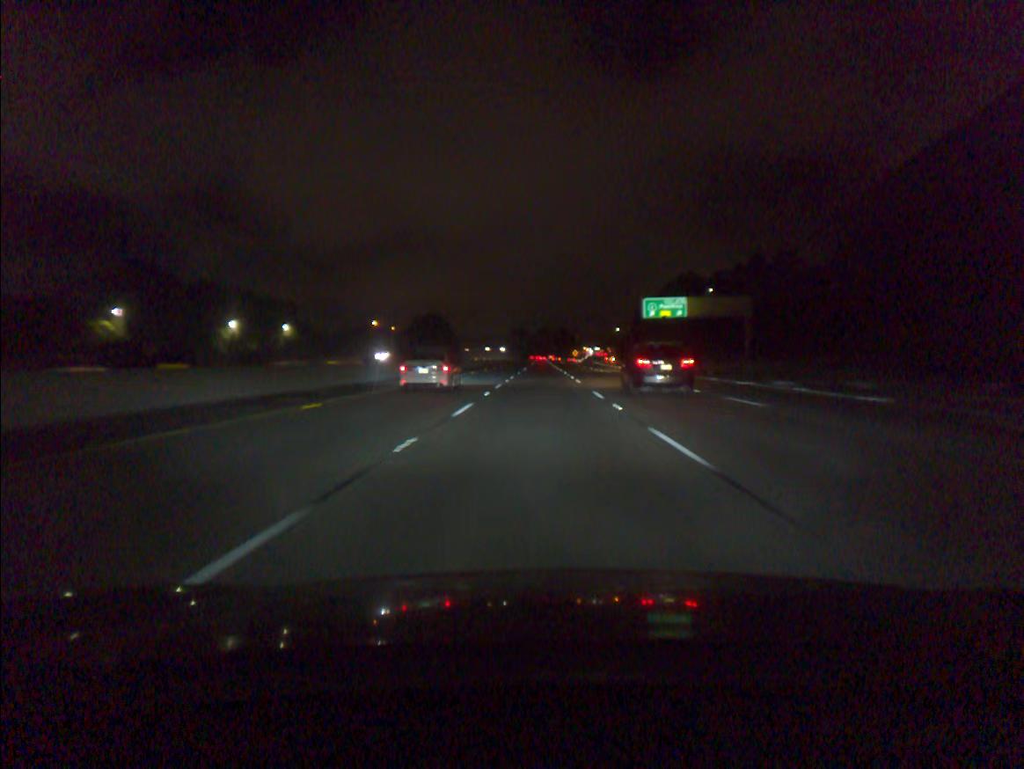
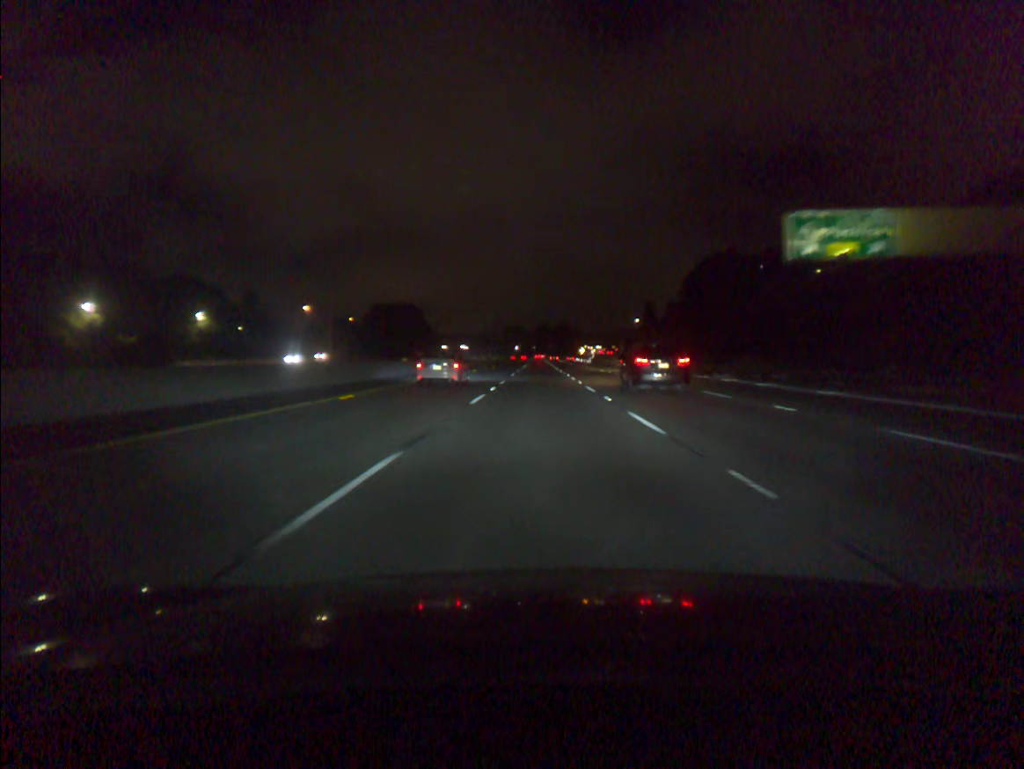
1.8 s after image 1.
(+0.1, +54.8) m; 0°
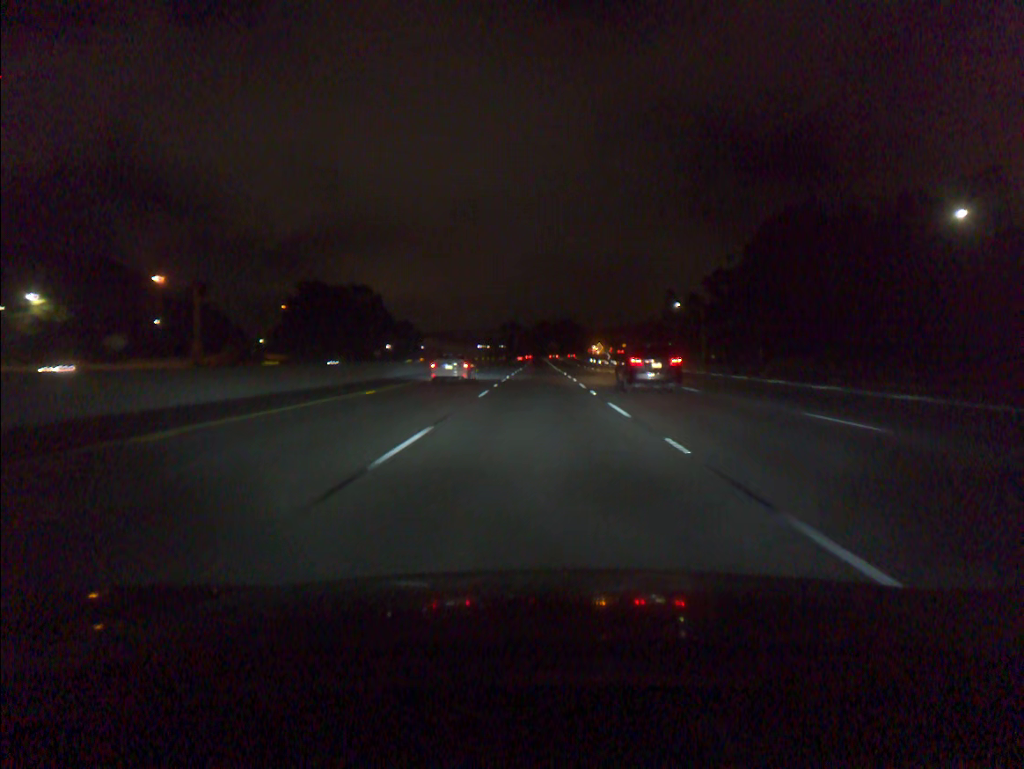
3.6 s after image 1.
(0.0, +54.9) m; 0°
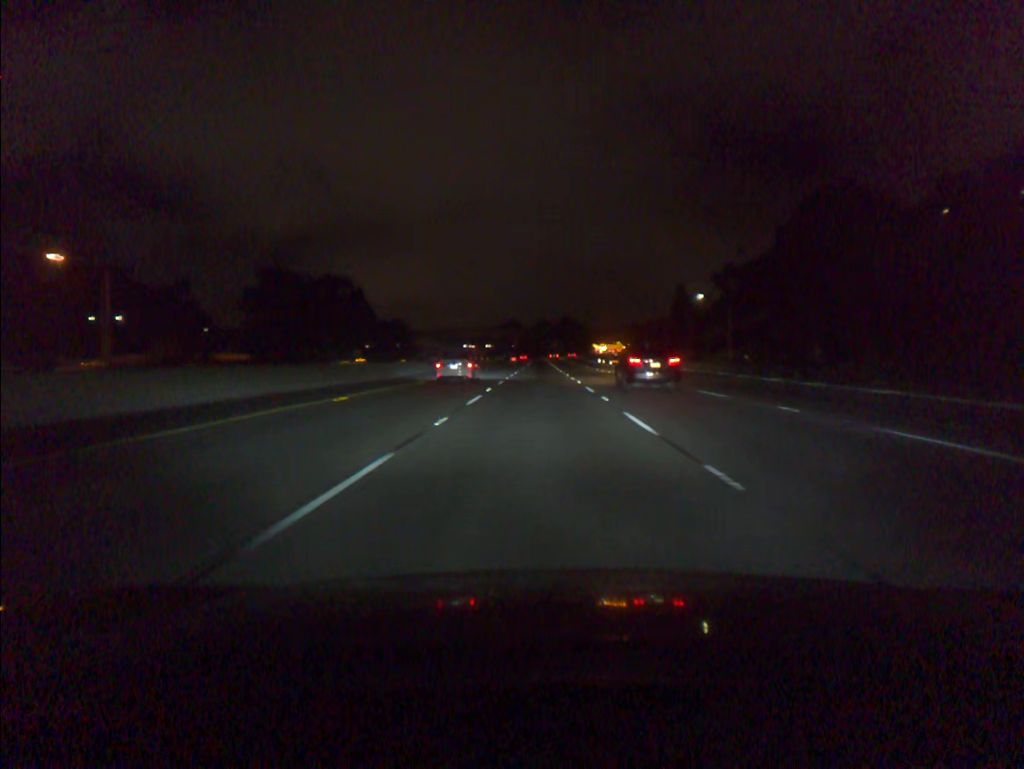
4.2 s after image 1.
(0.0, +18.3) m; 0°
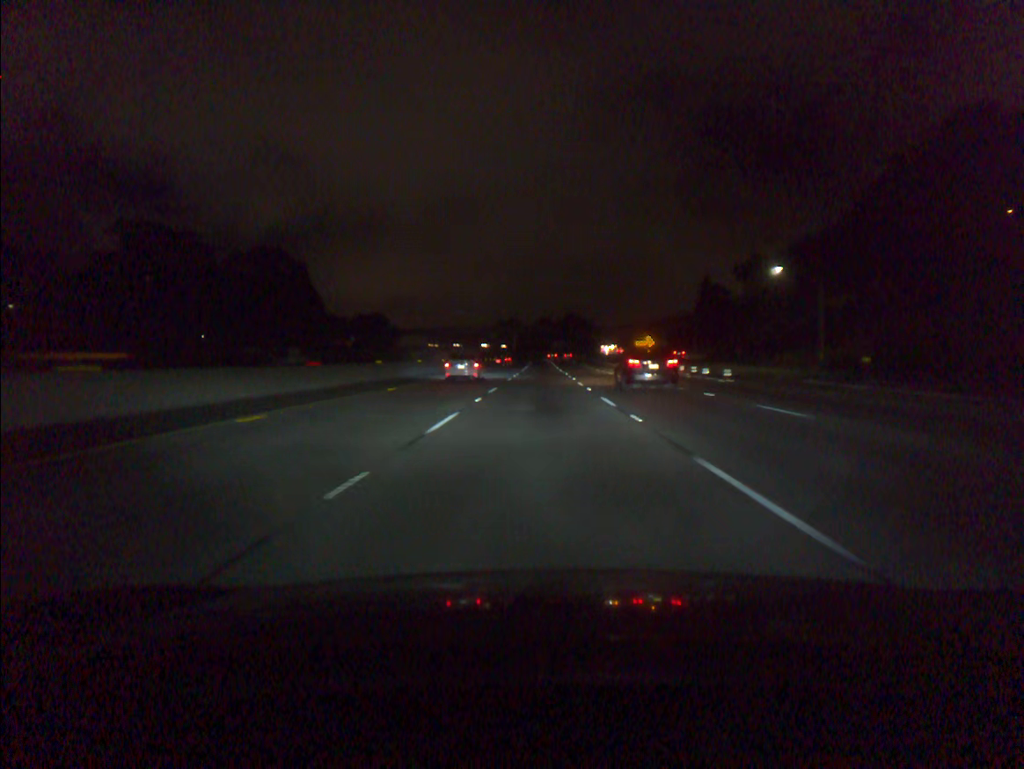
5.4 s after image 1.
(0.0, +36.5) m; 0°
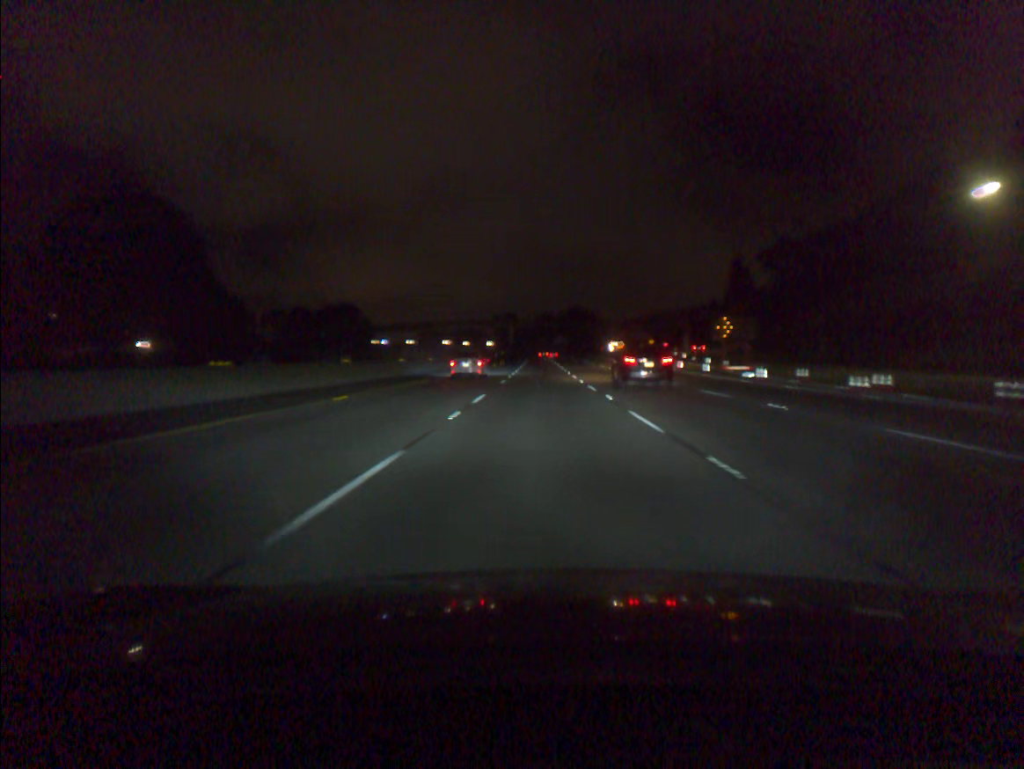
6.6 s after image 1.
(0.0, +36.5) m; 0°
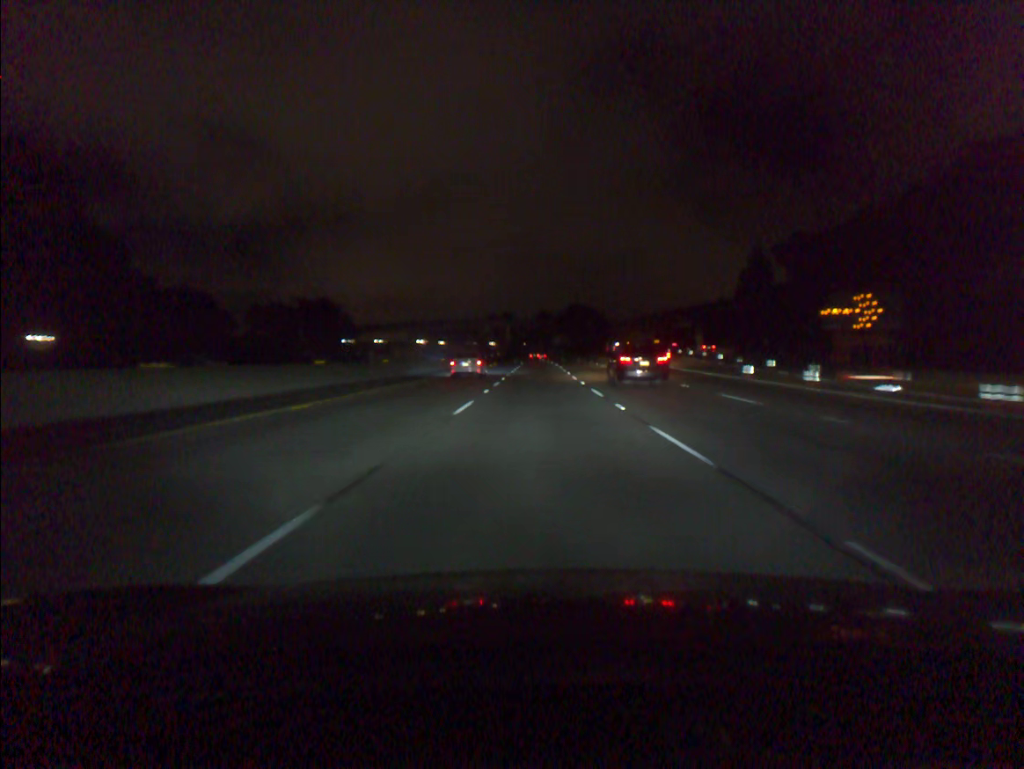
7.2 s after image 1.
(0.0, +18.2) m; 0°
